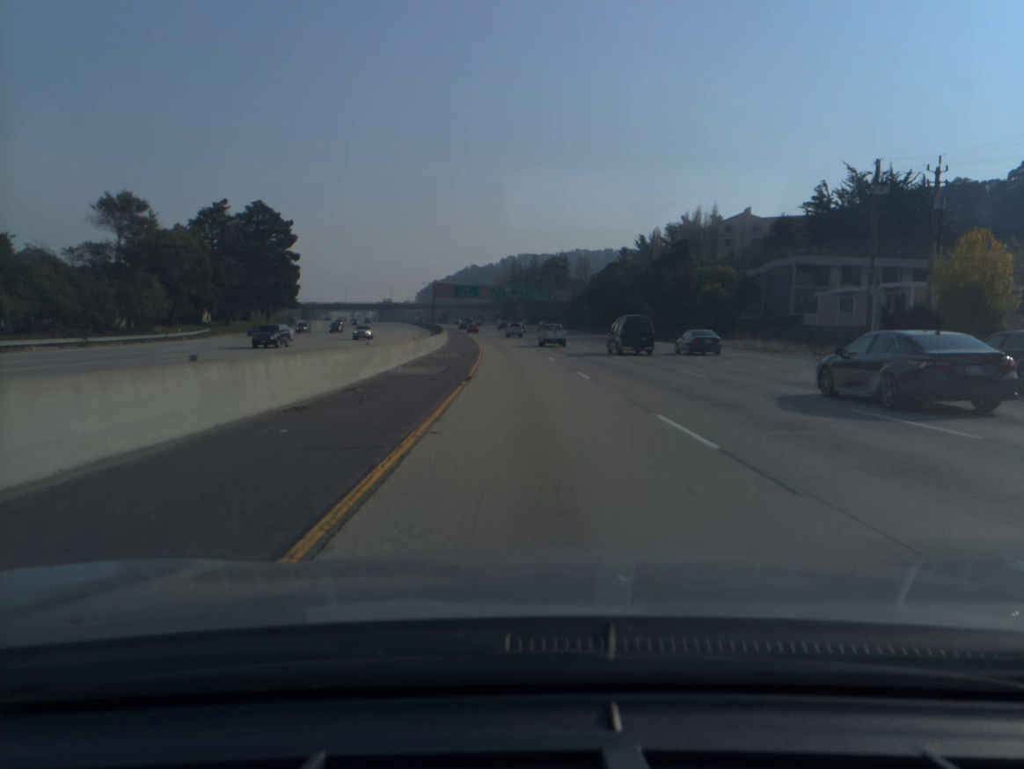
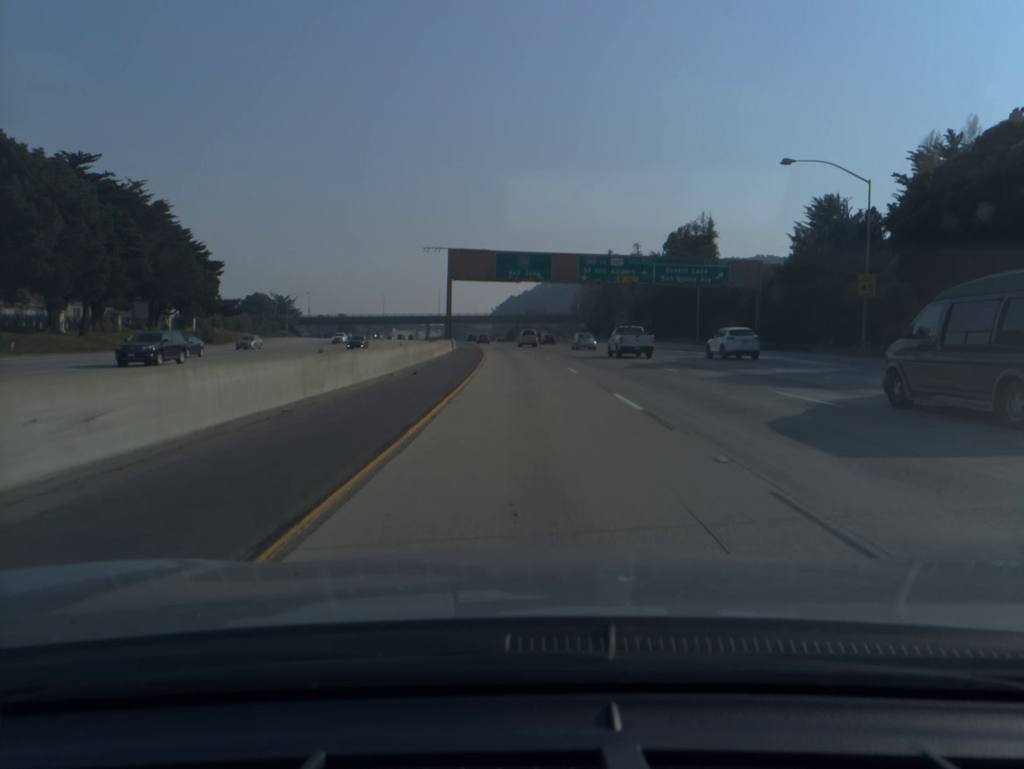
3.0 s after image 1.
(-4.3, +94.8) m; -6°
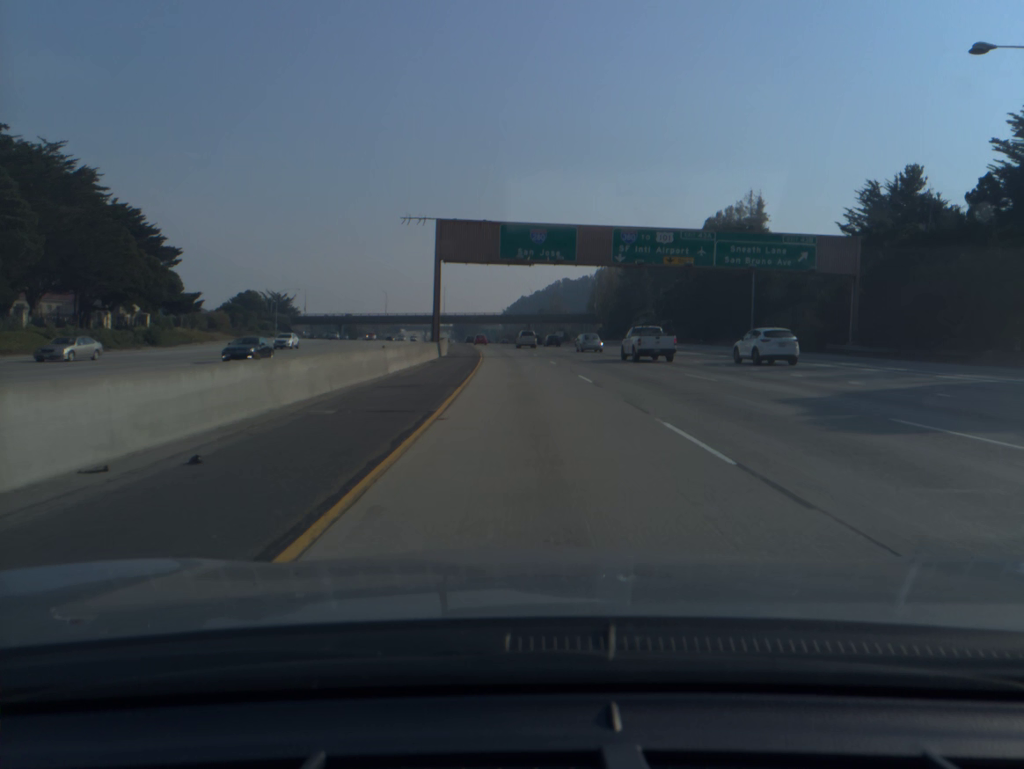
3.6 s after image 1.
(-0.2, +19.7) m; -1°
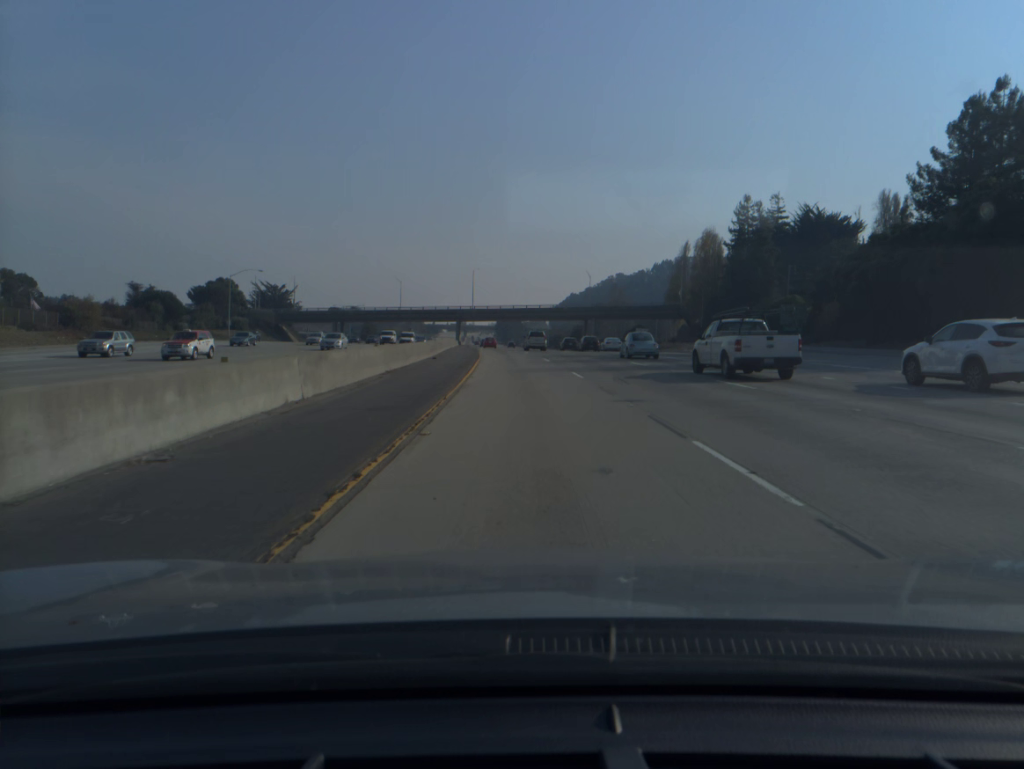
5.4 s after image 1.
(-1.6, +60.2) m; -3°
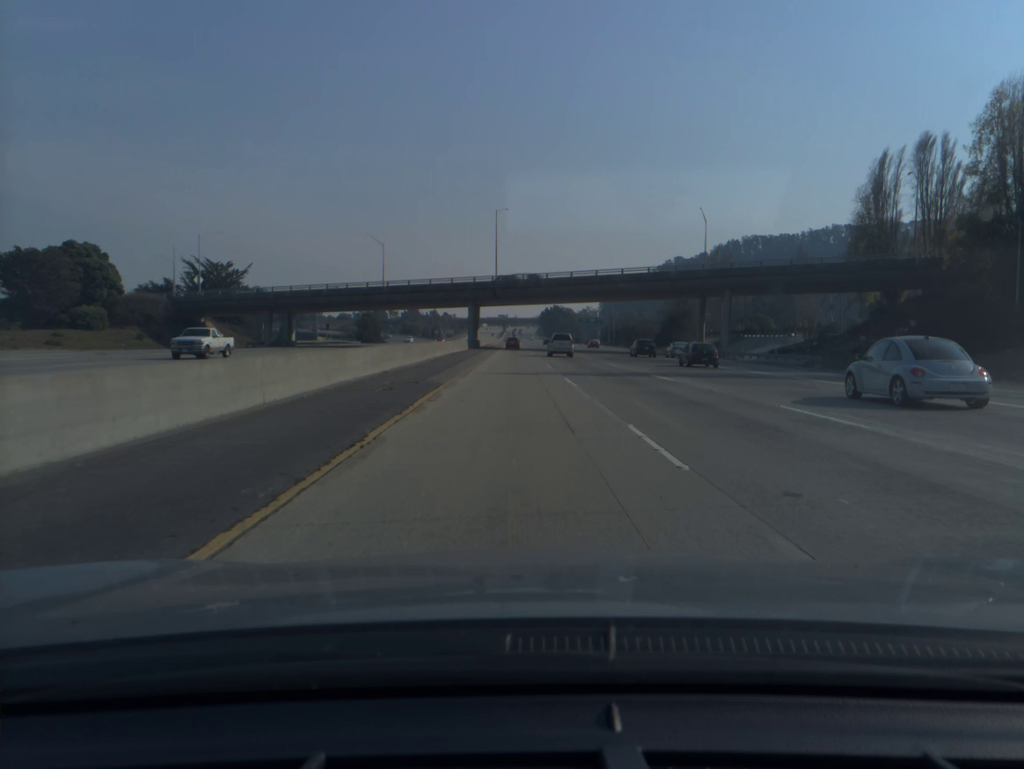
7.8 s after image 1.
(-2.6, +81.7) m; -3°
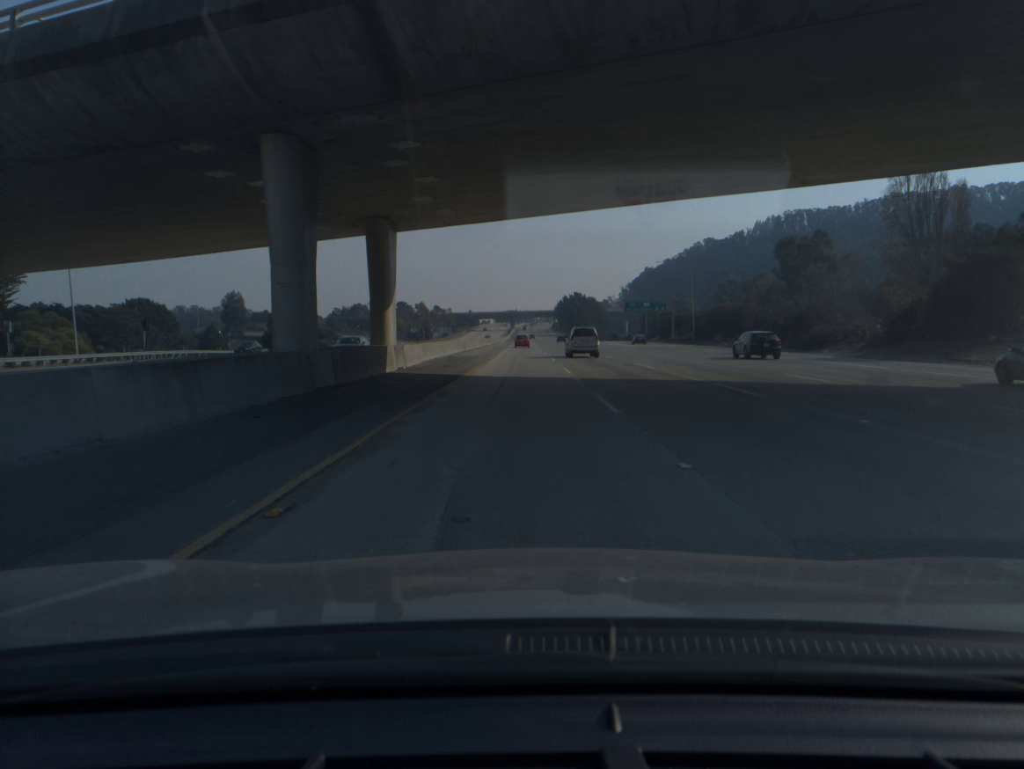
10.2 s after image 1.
(-0.9, +83.6) m; -1°
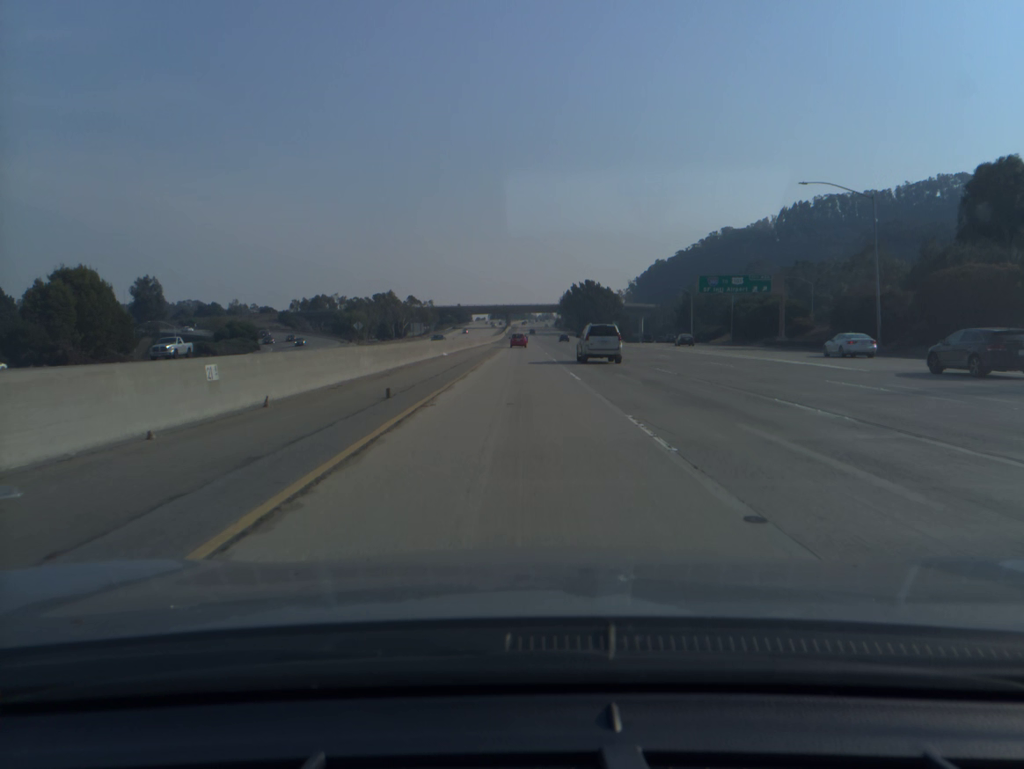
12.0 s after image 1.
(0.0, +64.0) m; 0°
